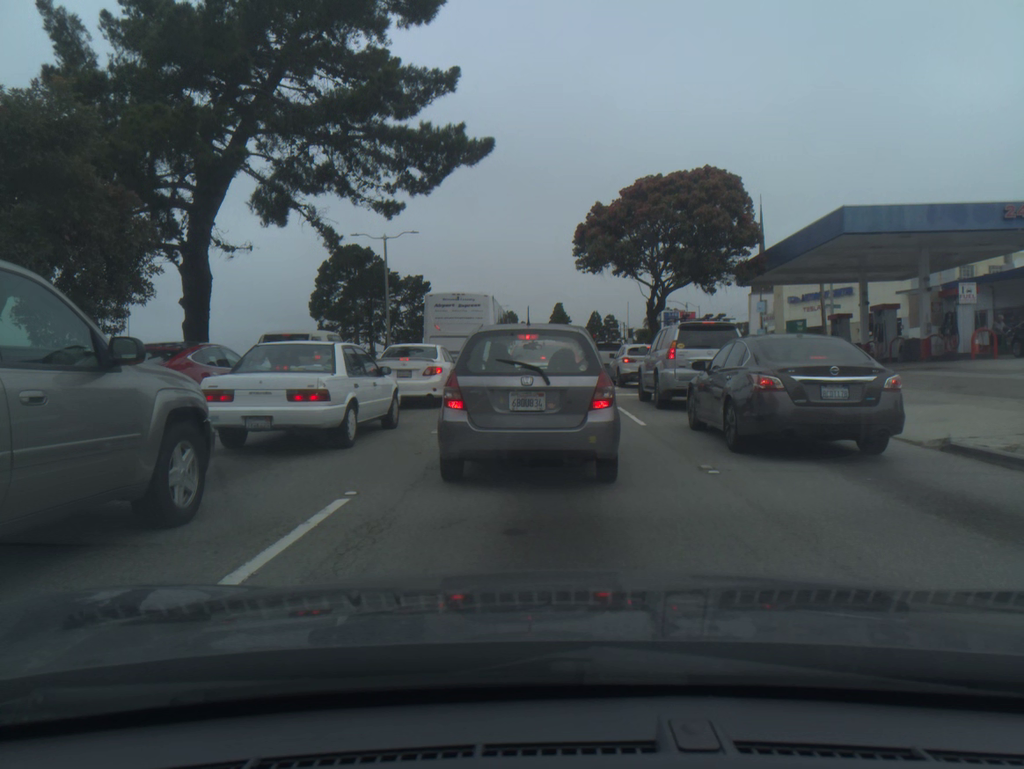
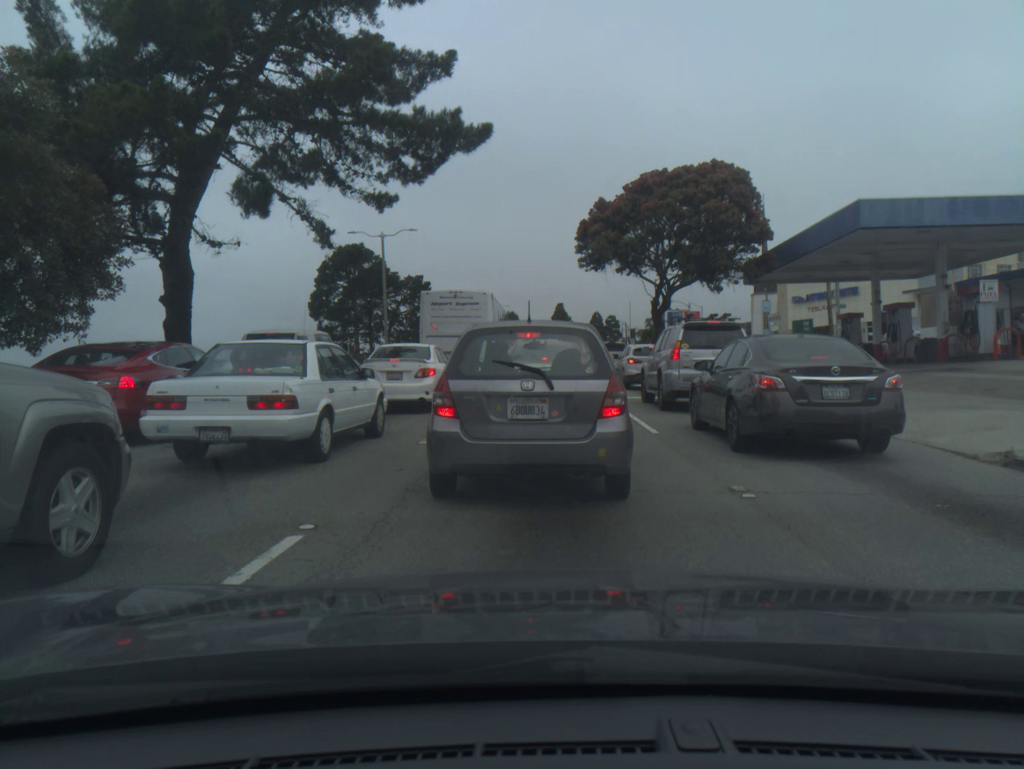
(0.0, +1.2) m; 0°
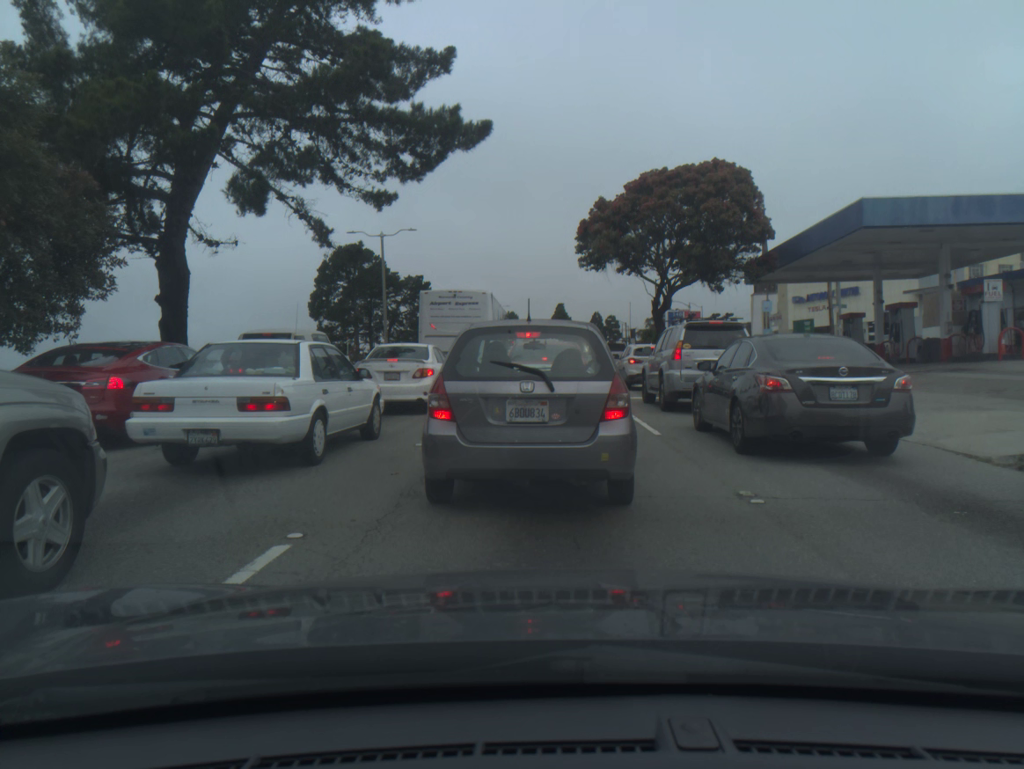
(0.0, +0.3) m; 0°
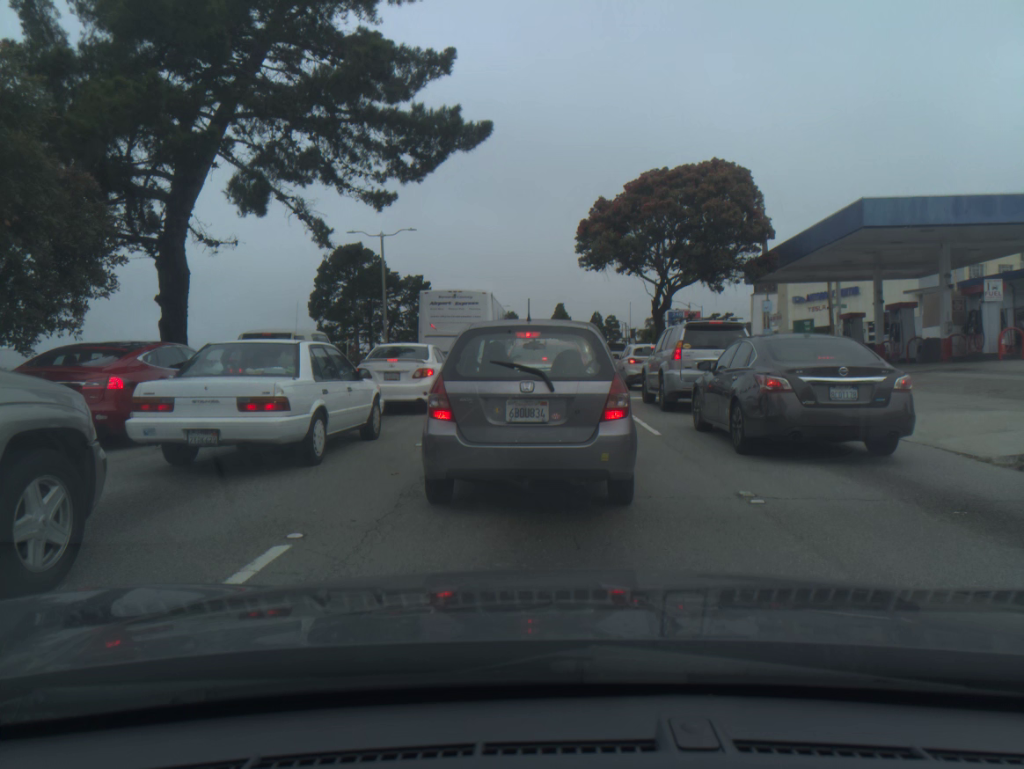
(0.0, 0.0) m; 0°
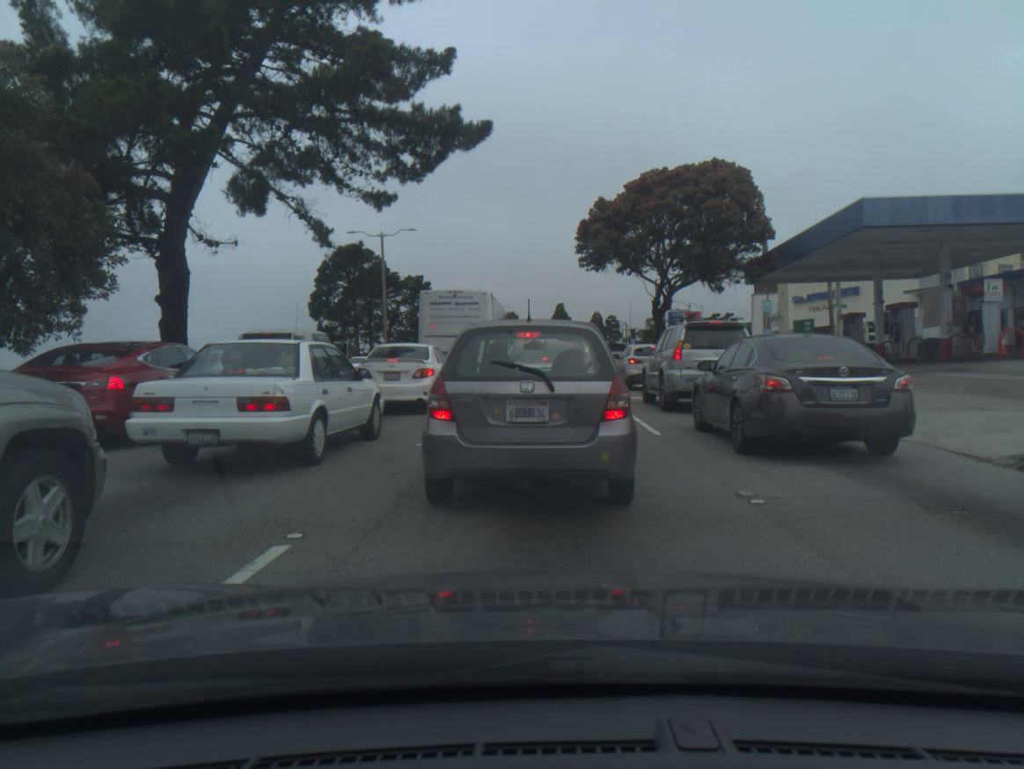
(0.0, 0.0) m; 0°
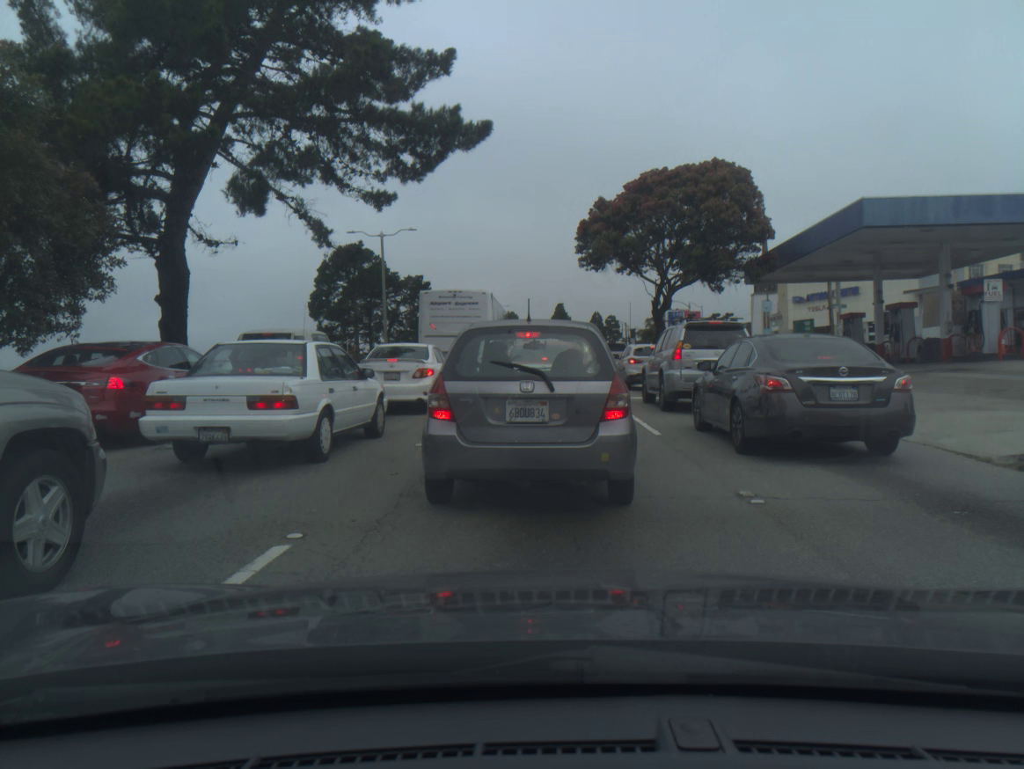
(0.0, -0.1) m; 0°
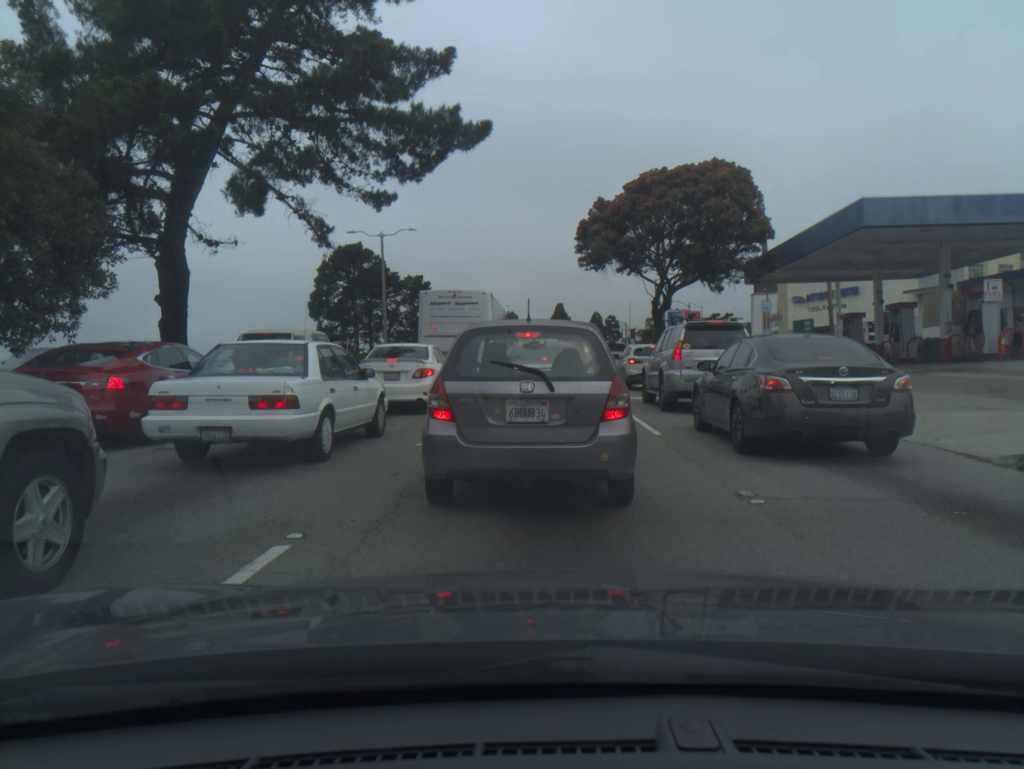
(0.0, 0.0) m; 0°
